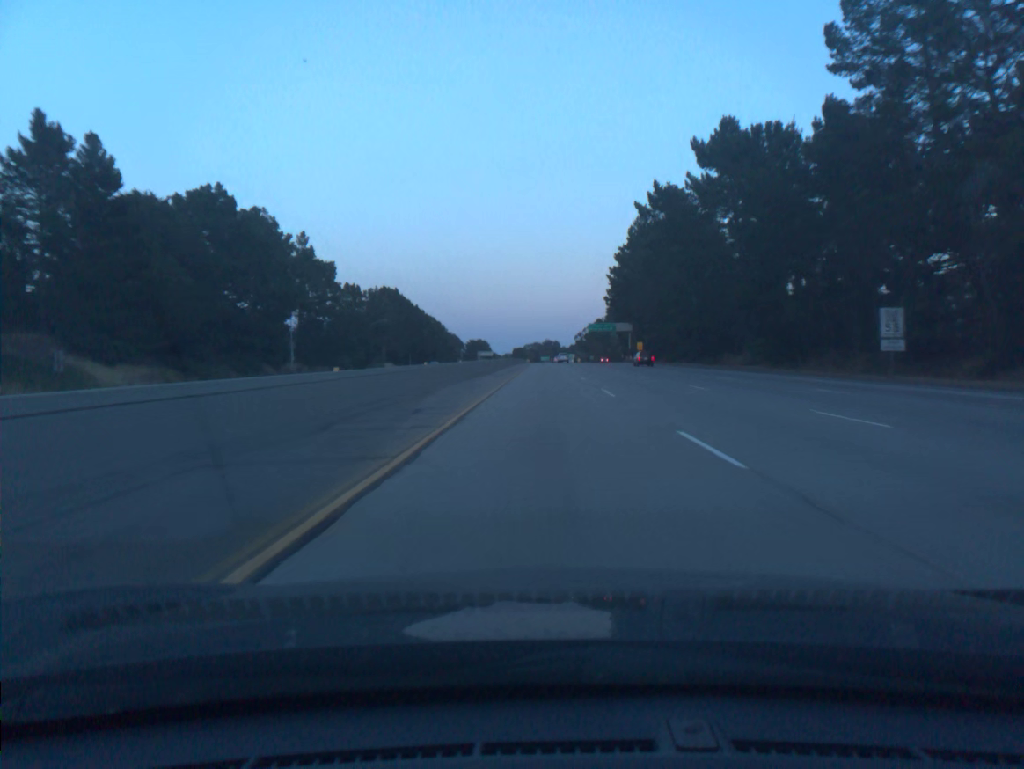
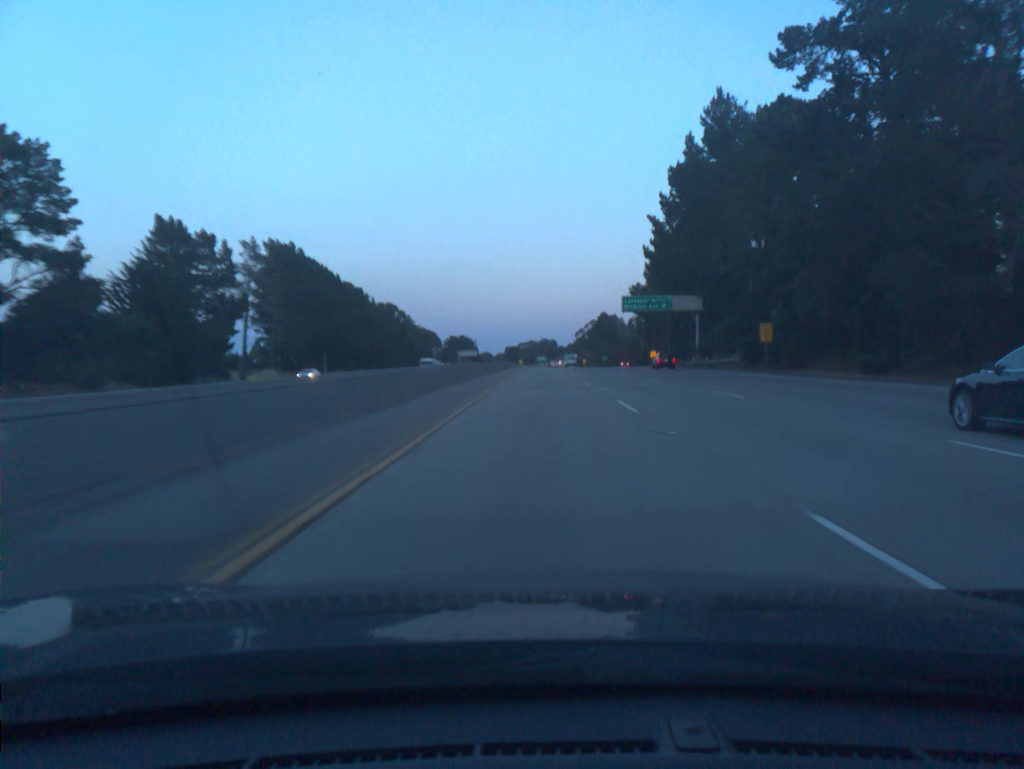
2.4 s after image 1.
(+0.3, +78.6) m; 0°
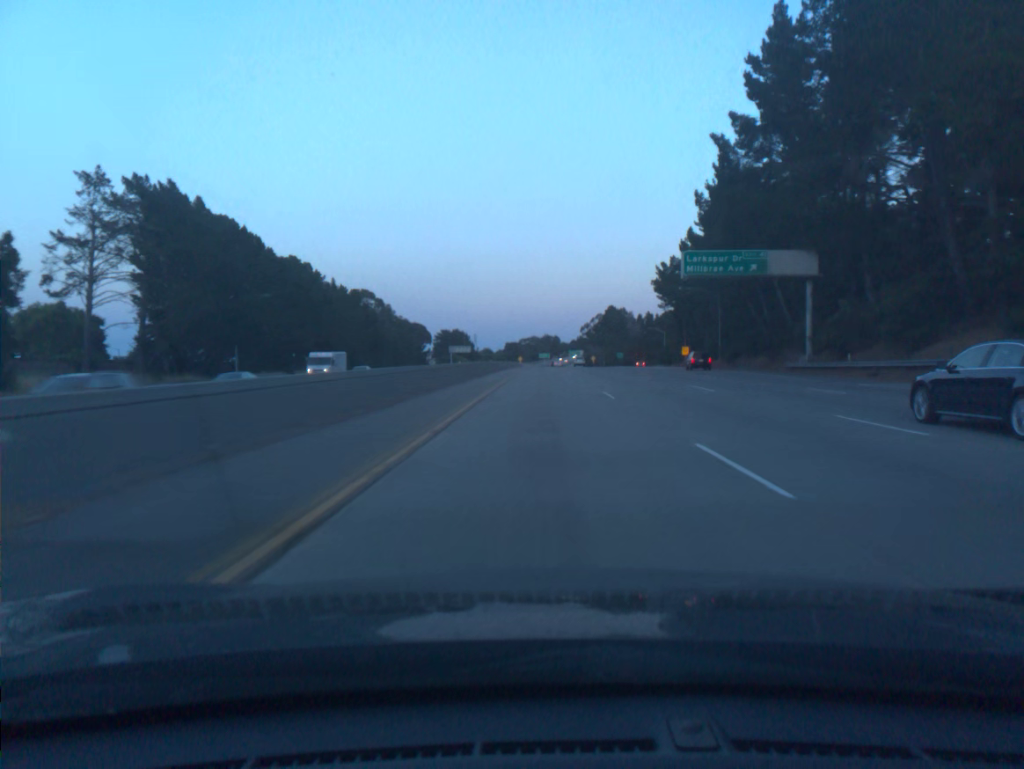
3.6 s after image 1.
(-0.1, +39.3) m; 0°
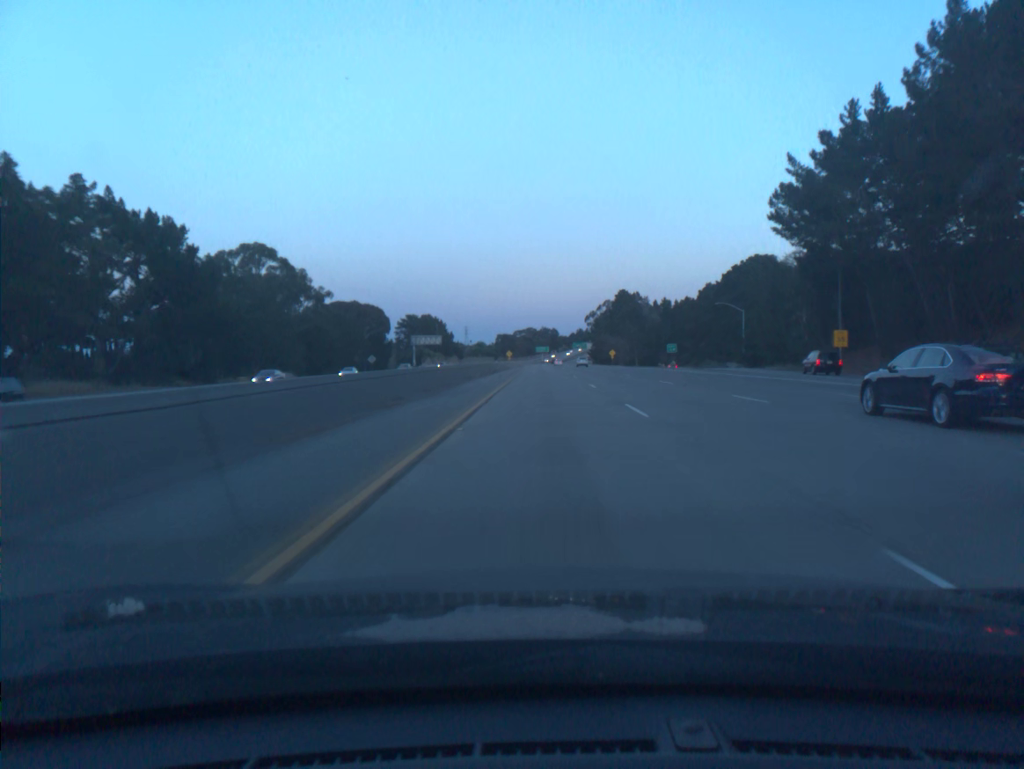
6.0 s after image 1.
(-0.1, +78.8) m; 0°
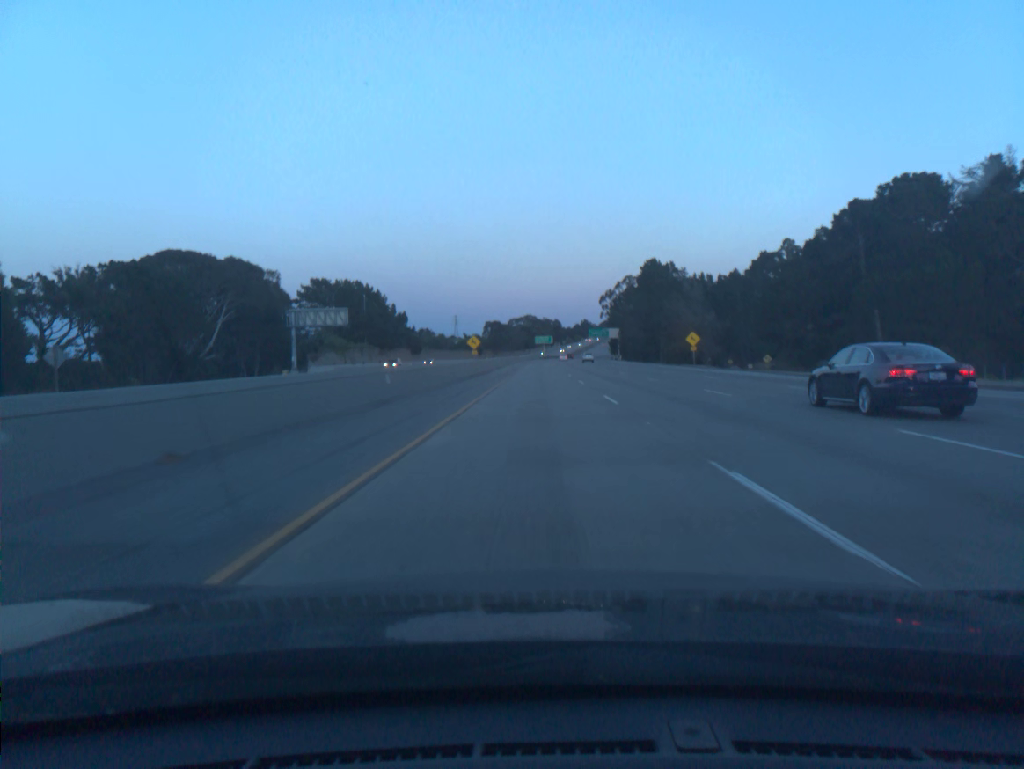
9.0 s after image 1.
(+0.2, +98.9) m; 0°
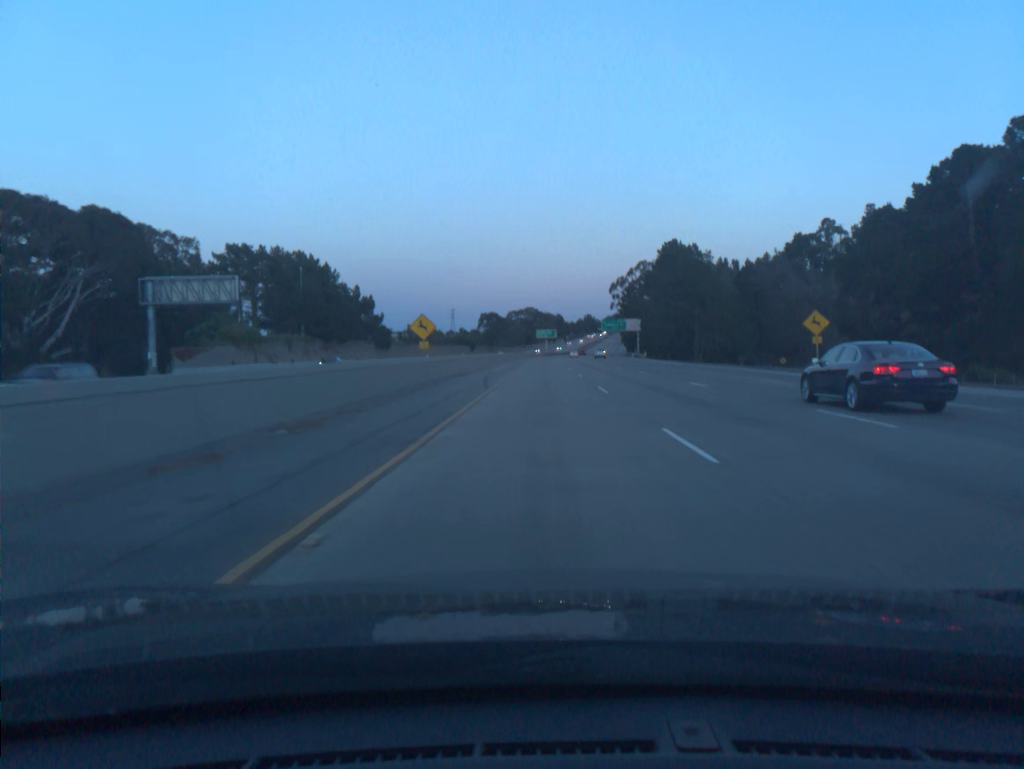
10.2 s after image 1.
(-0.1, +39.6) m; 0°
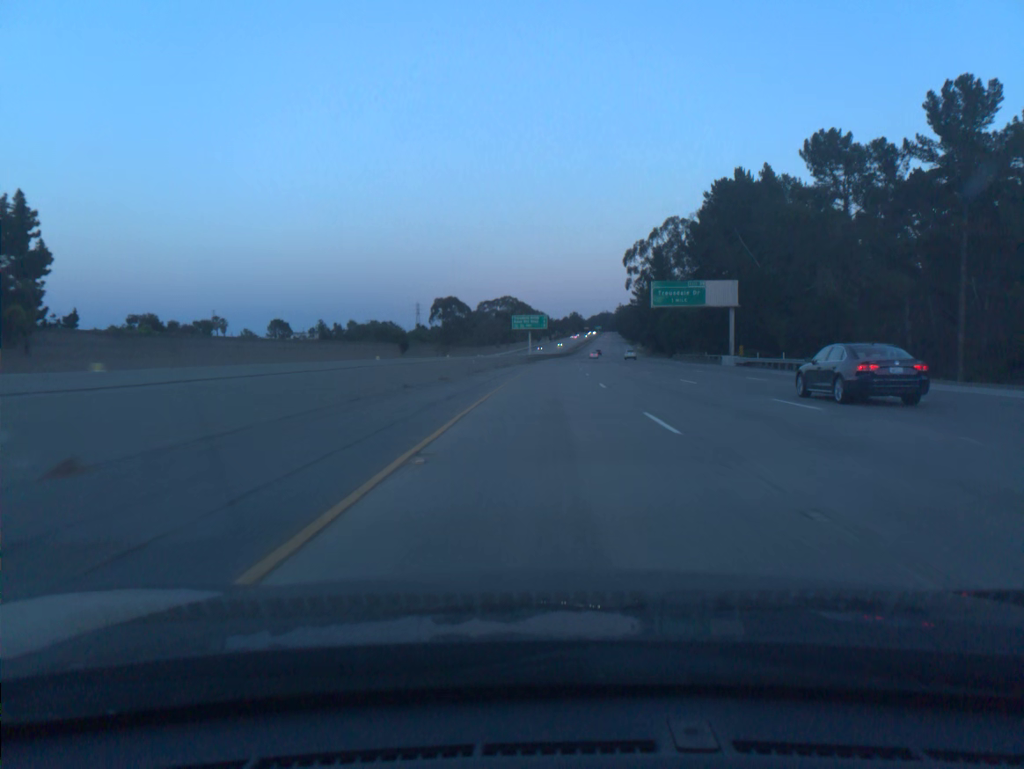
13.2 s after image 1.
(+0.5, +98.7) m; +1°
